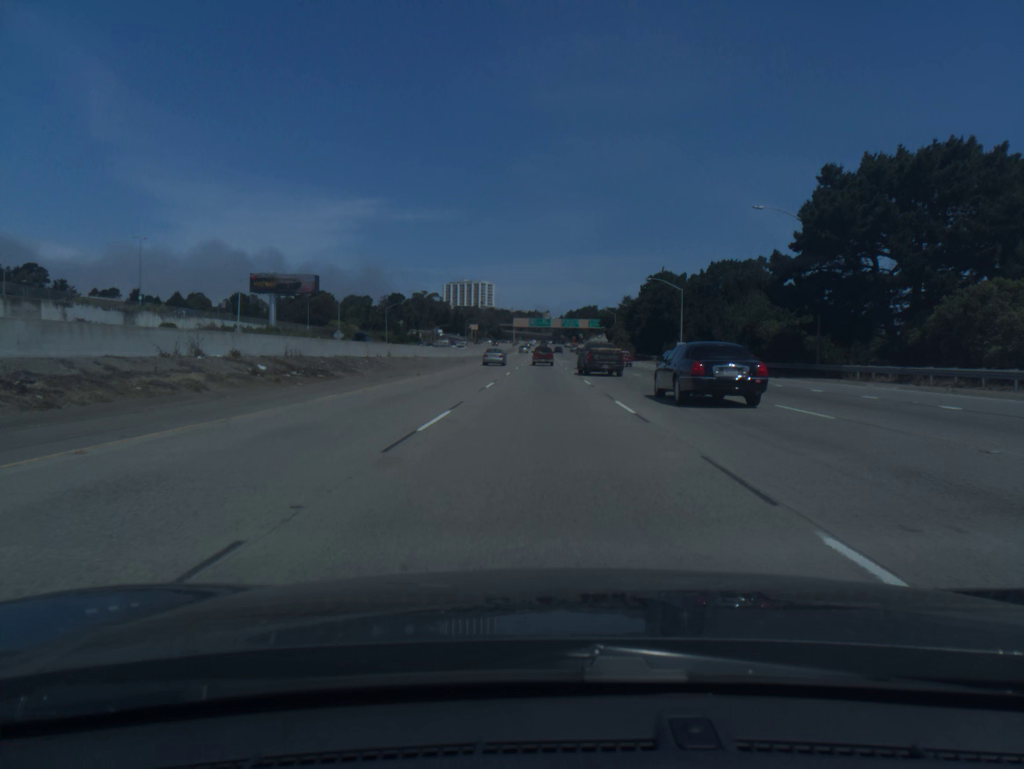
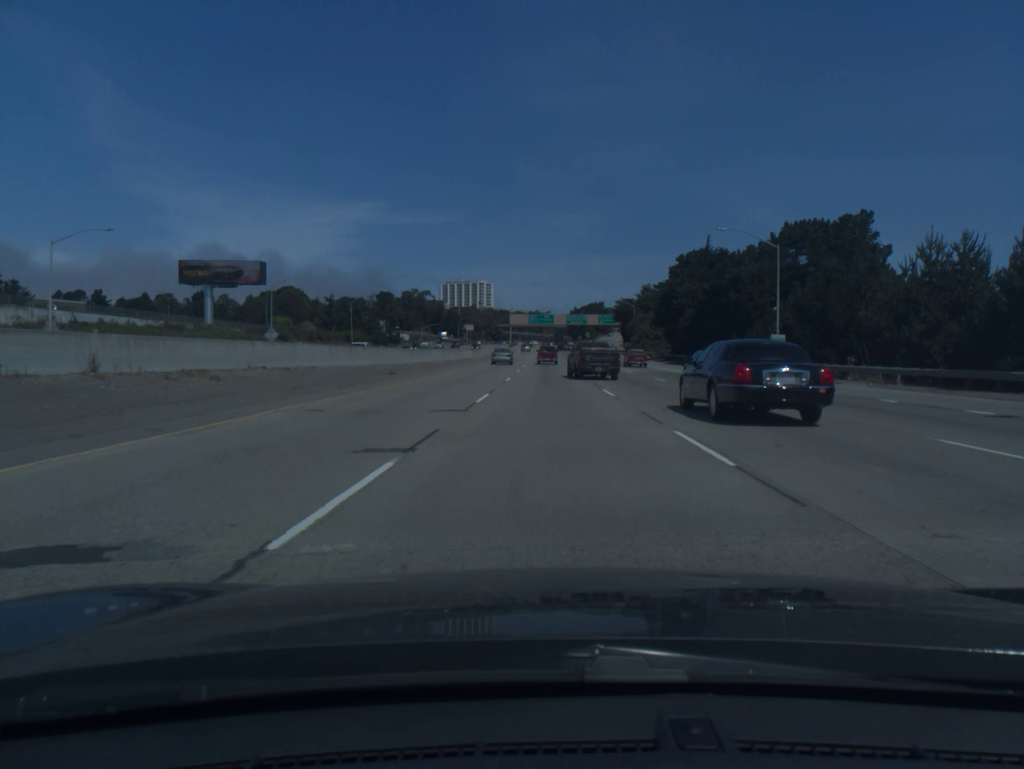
(-0.1, +36.4) m; 0°
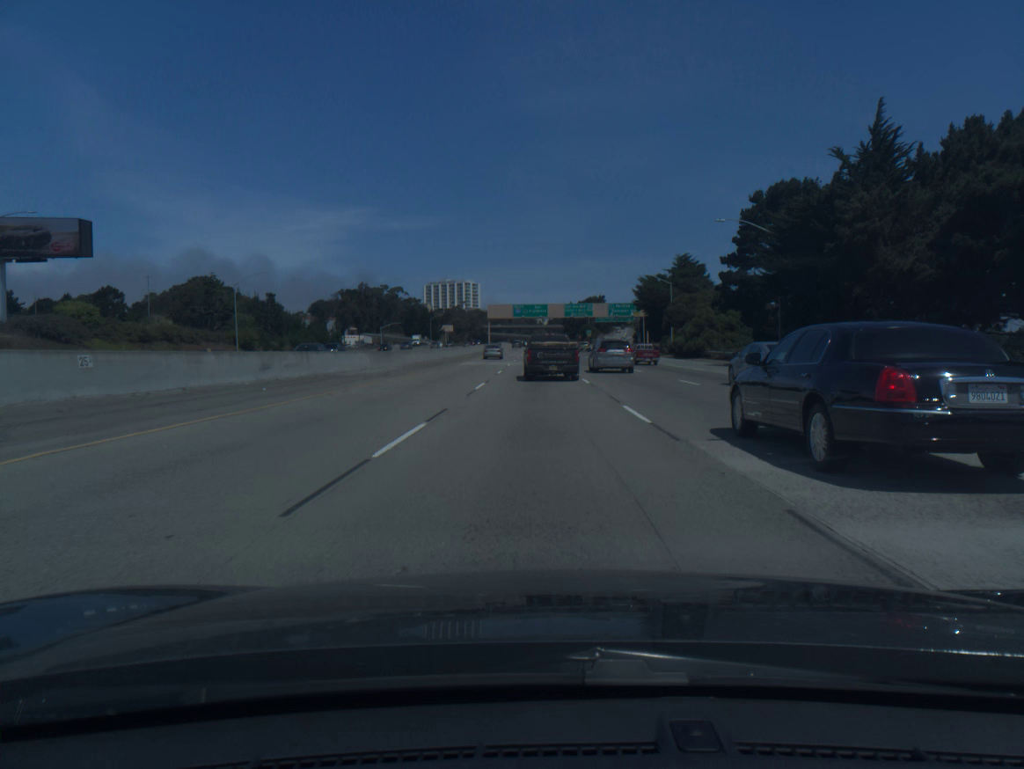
(+0.4, +54.1) m; +1°
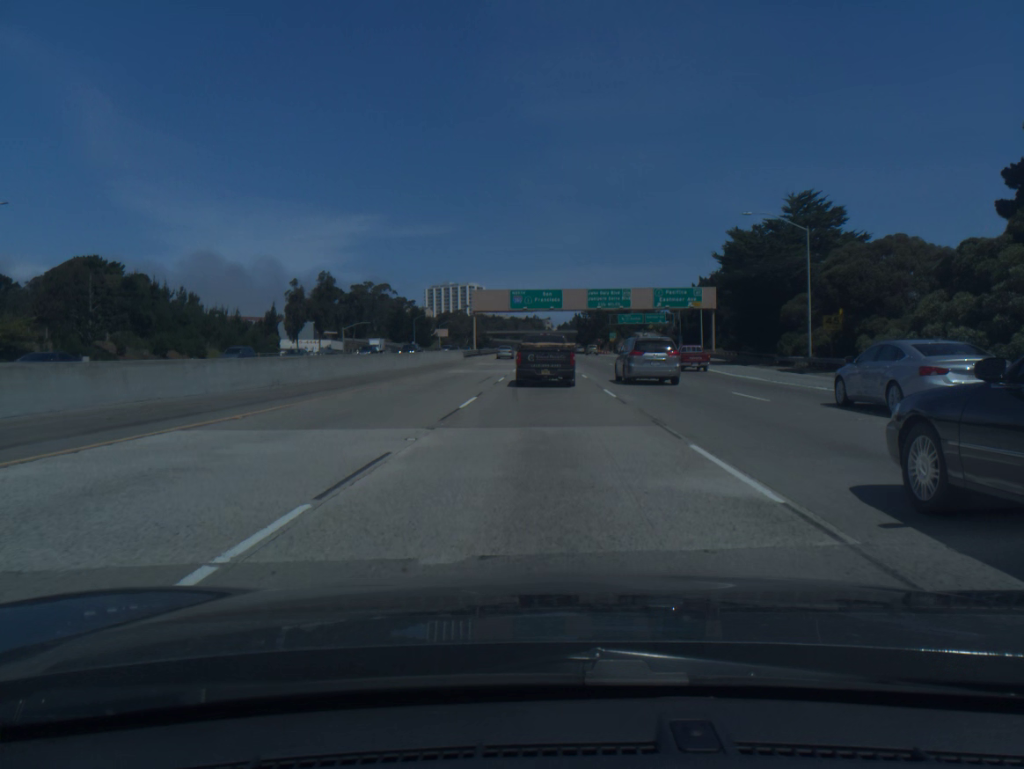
(-0.4, +50.6) m; -1°
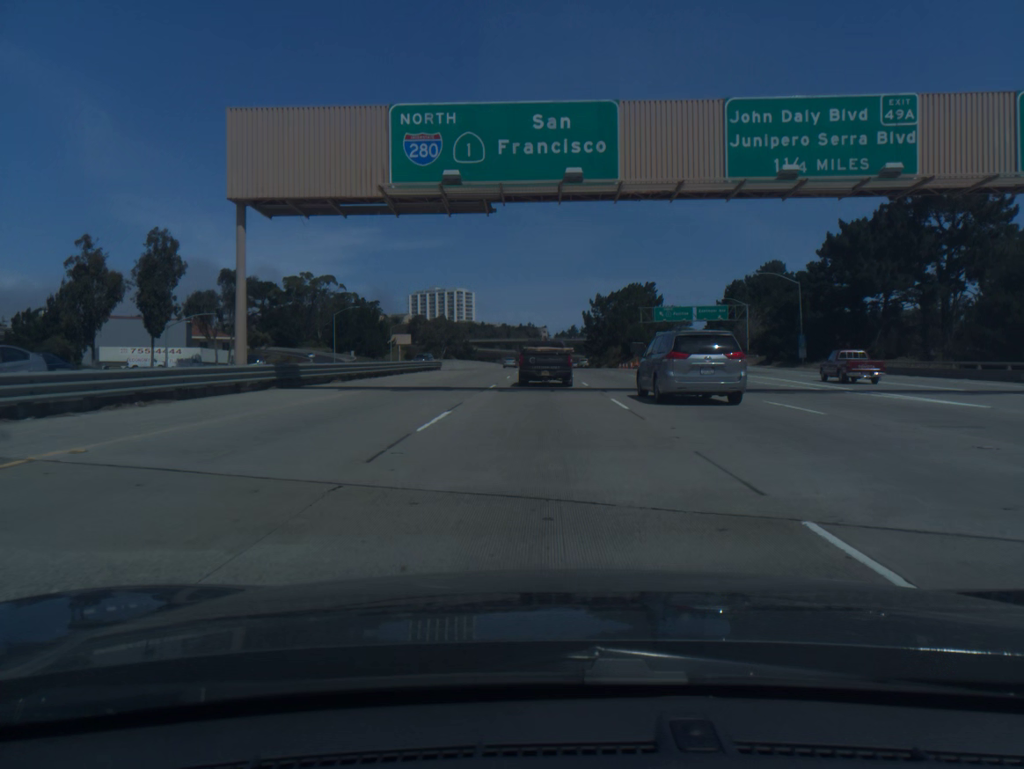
(+0.4, +77.7) m; 0°
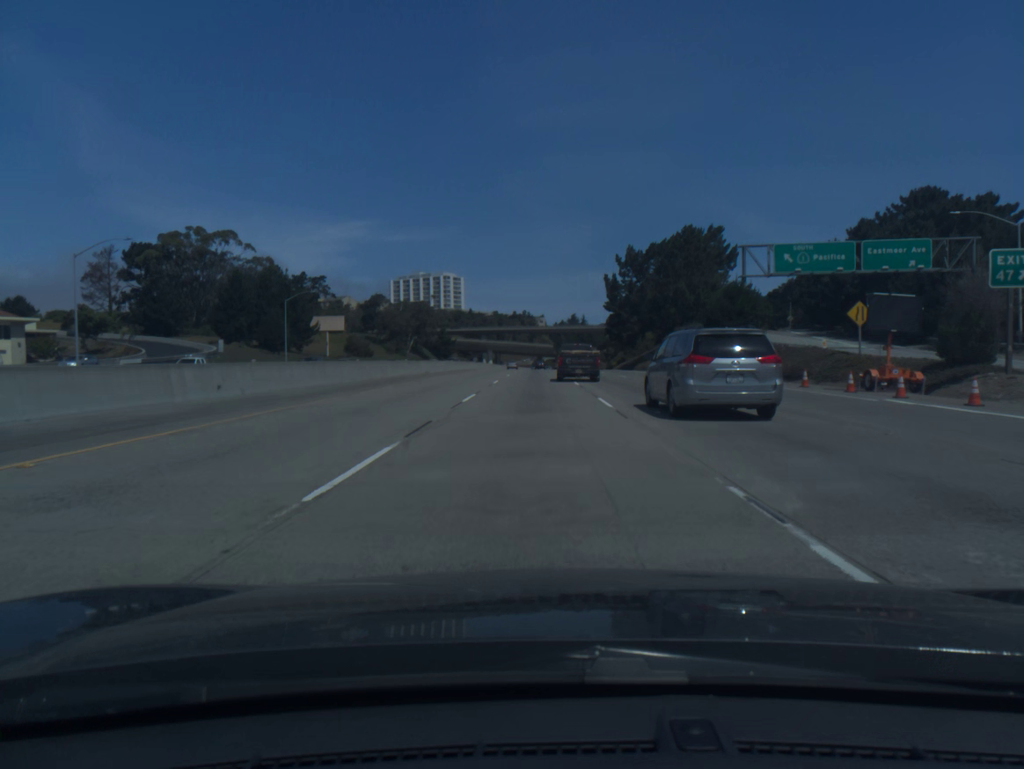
(+0.1, +73.4) m; 0°
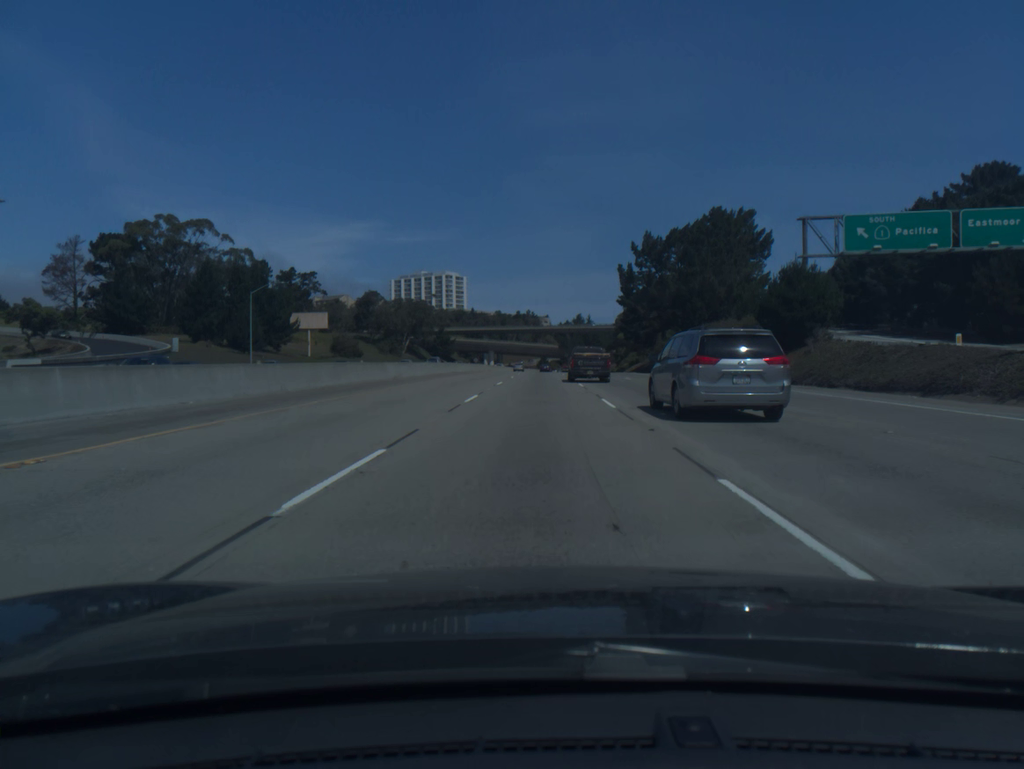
(0.0, +14.6) m; 0°
